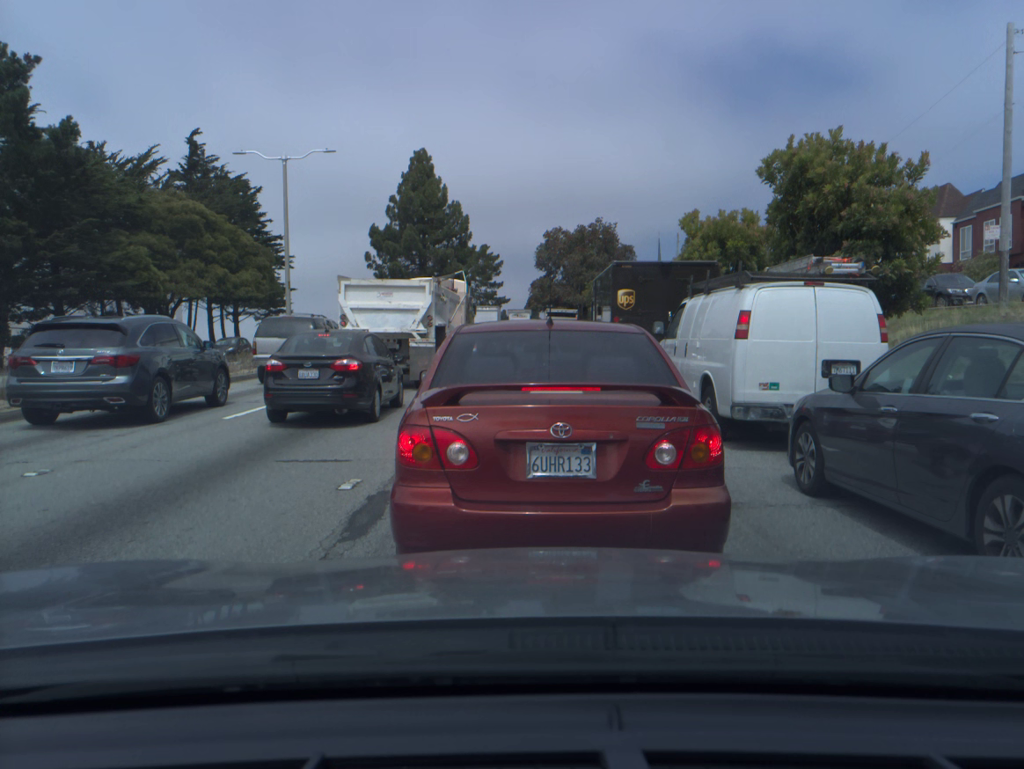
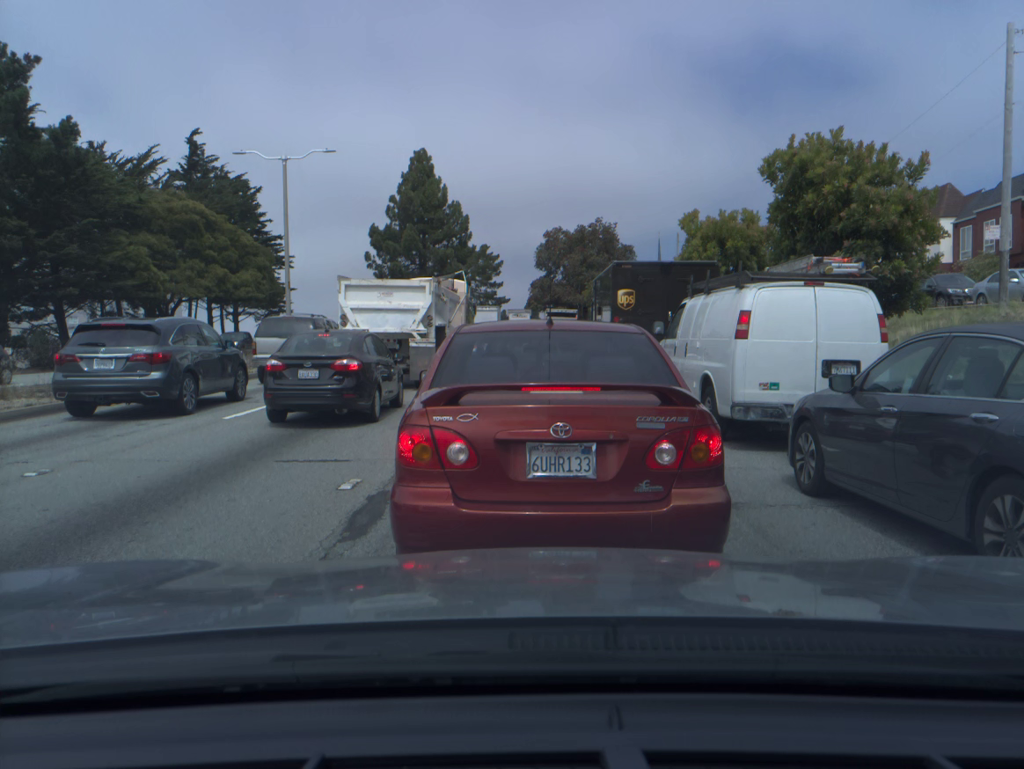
(0.0, 0.0) m; 0°
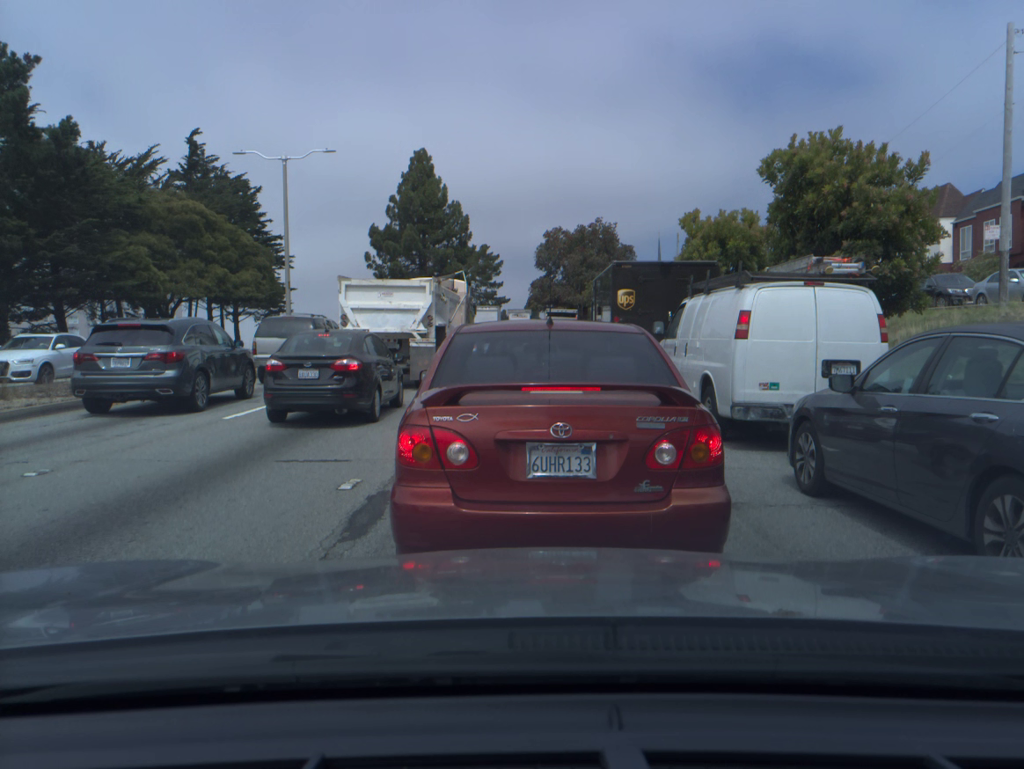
(0.0, 0.0) m; 0°
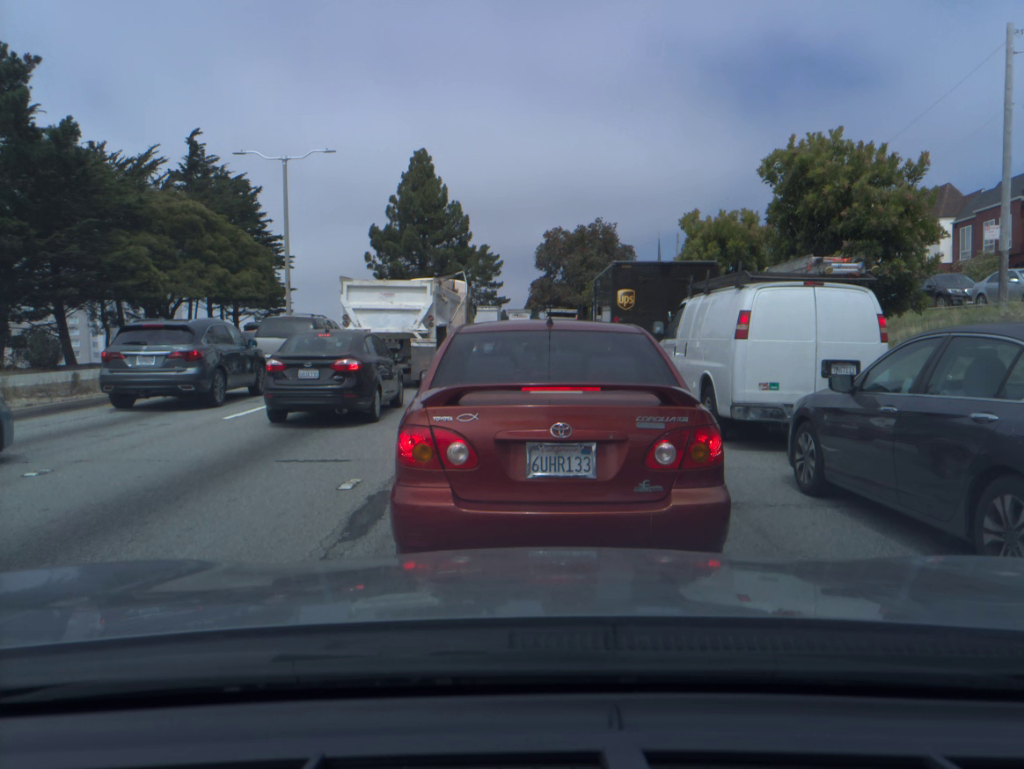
(0.0, 0.0) m; +1°
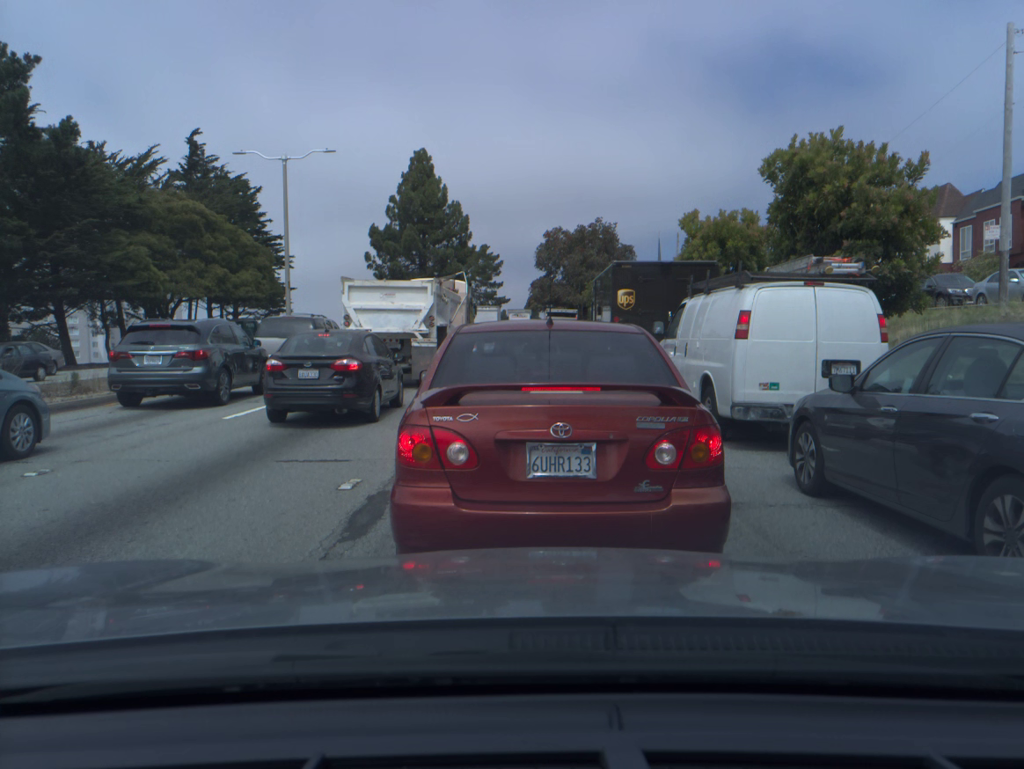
(0.0, 0.0) m; 0°
